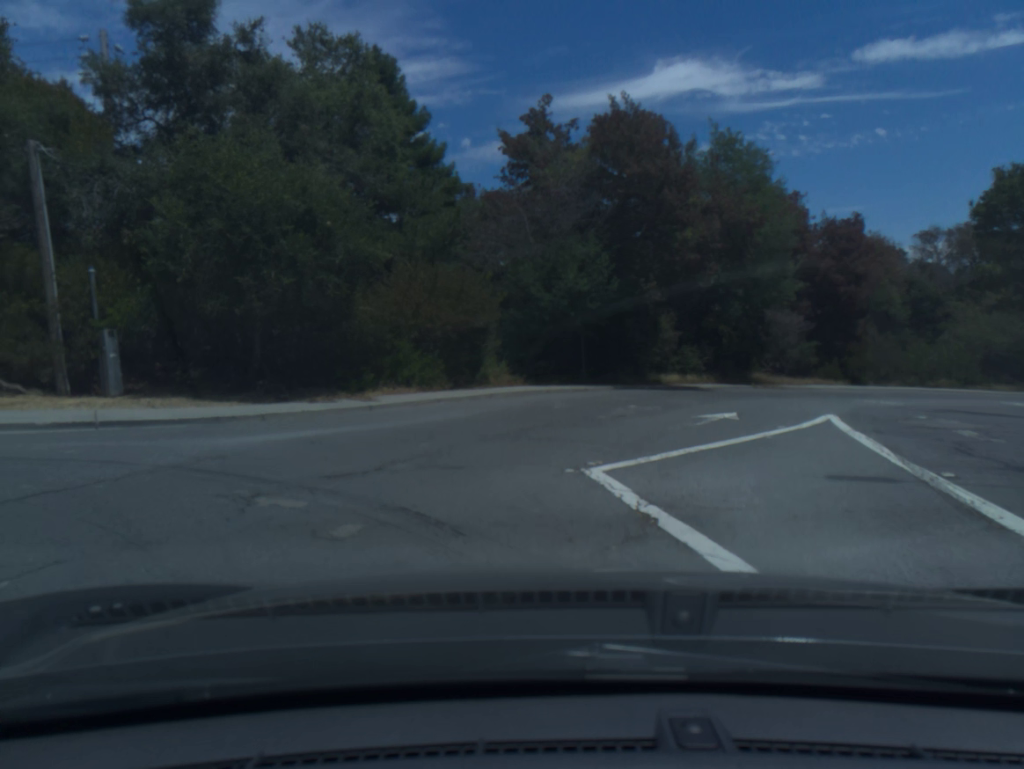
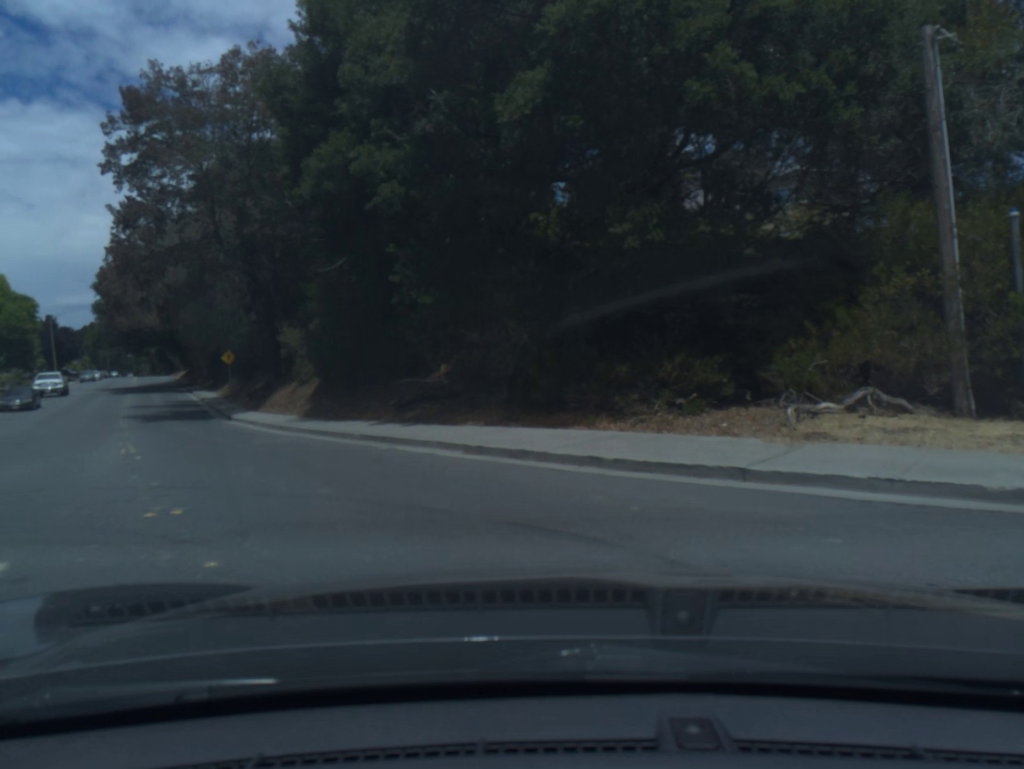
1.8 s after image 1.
(-3.7, +7.5) m; -48°
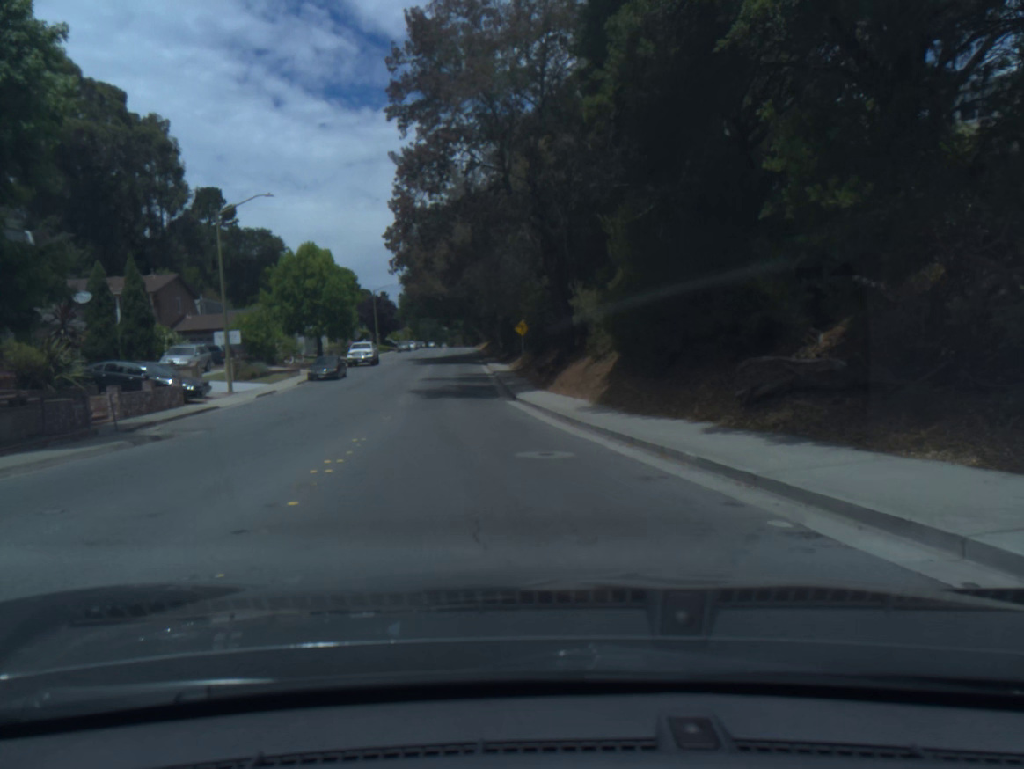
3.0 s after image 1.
(-1.4, +7.9) m; -17°
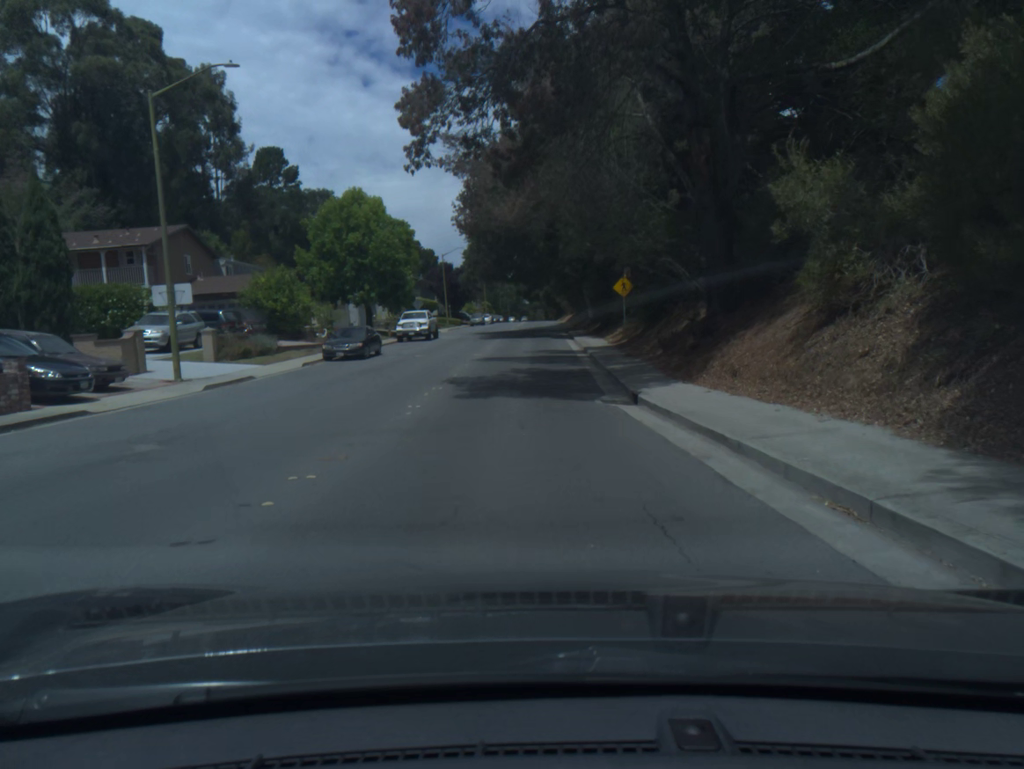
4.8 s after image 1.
(-0.8, +14.5) m; -4°
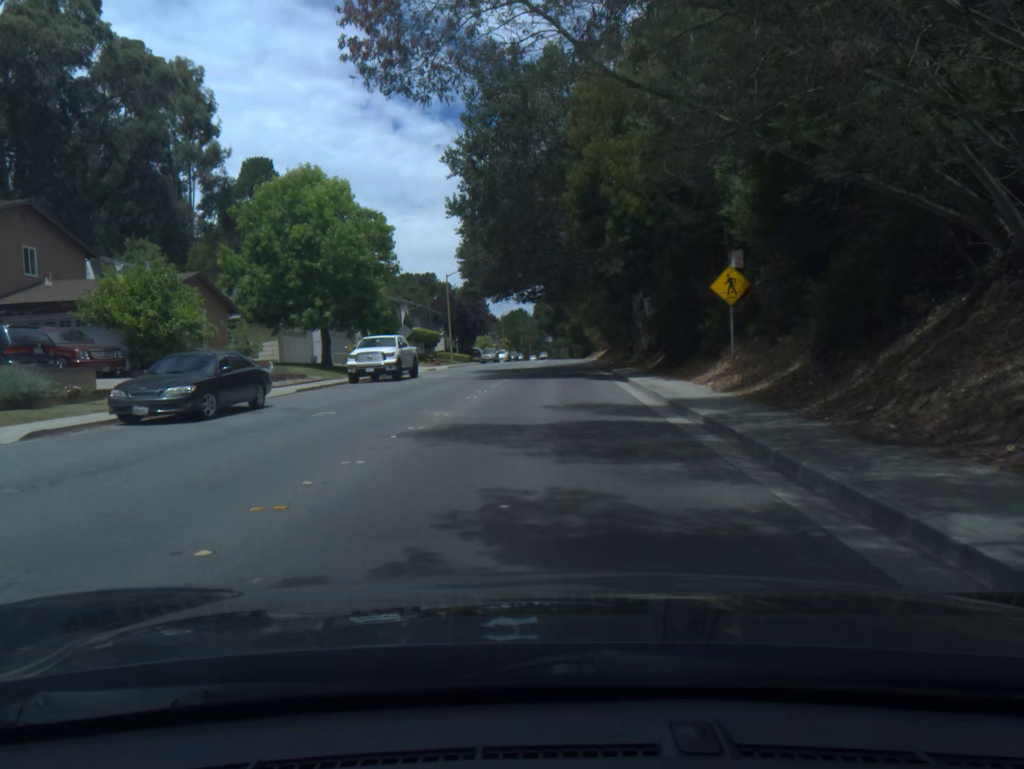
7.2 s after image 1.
(-0.3, +17.8) m; -2°
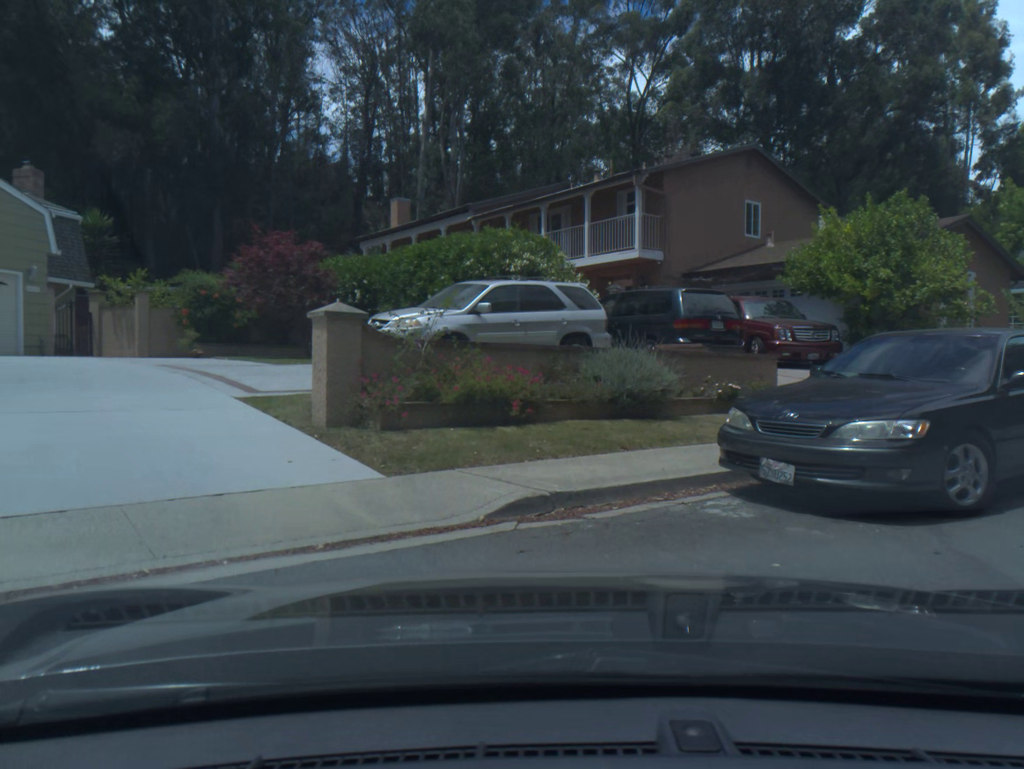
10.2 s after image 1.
(-4.2, +10.2) m; -68°
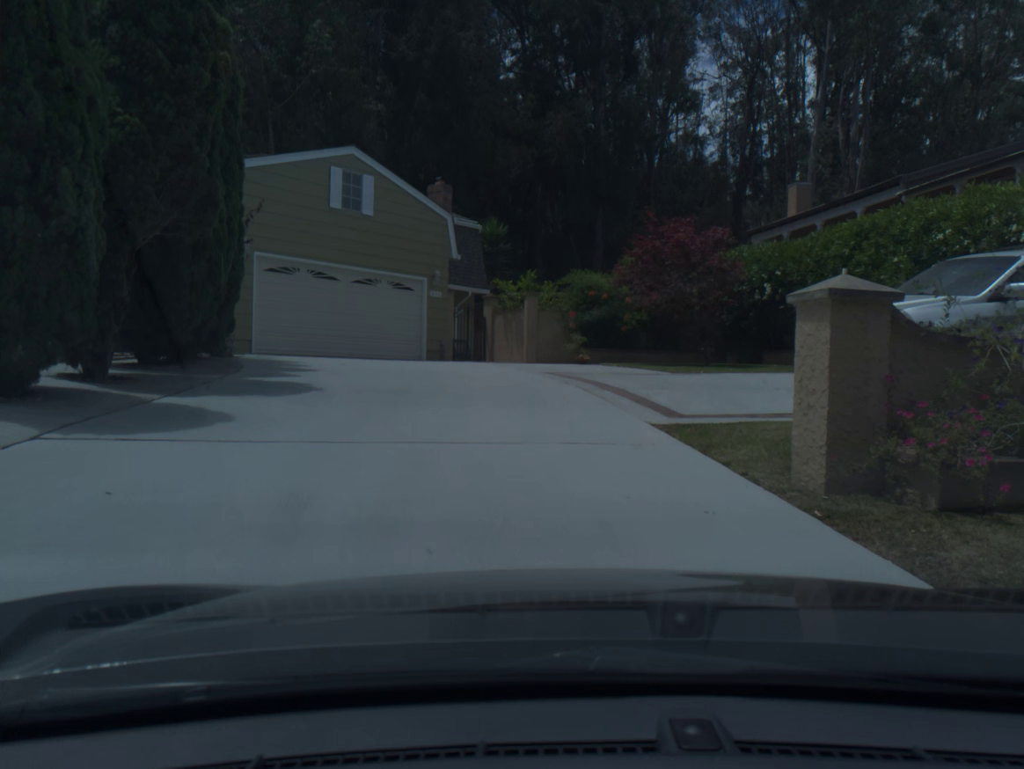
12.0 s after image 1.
(-0.6, +4.0) m; -14°
